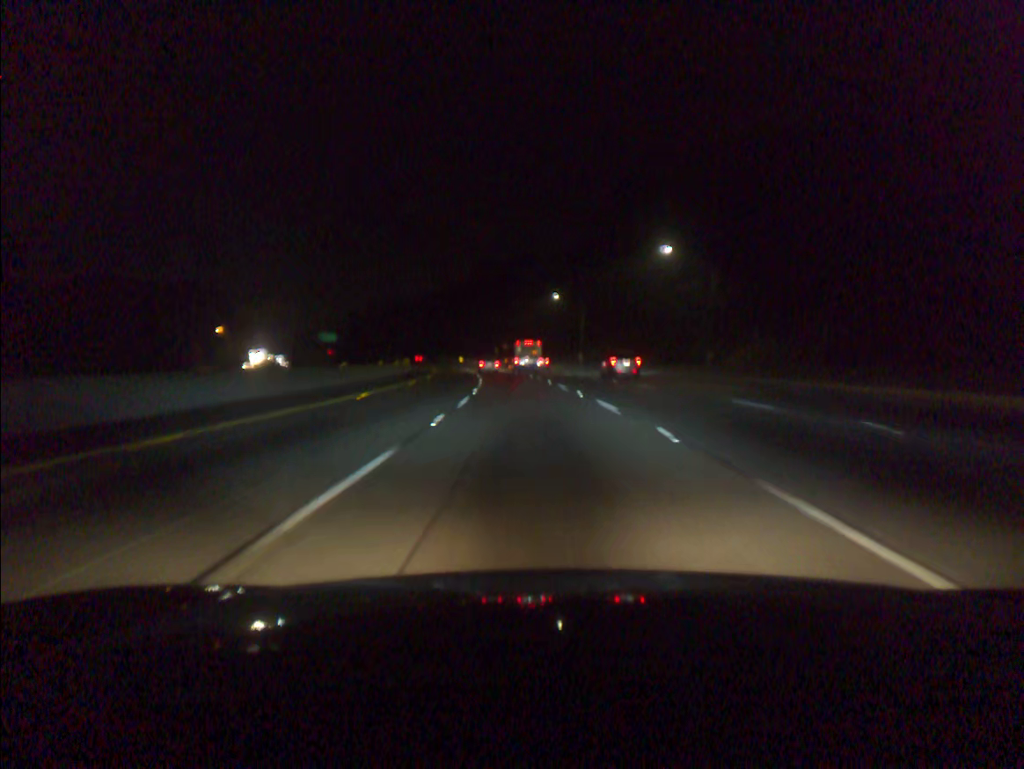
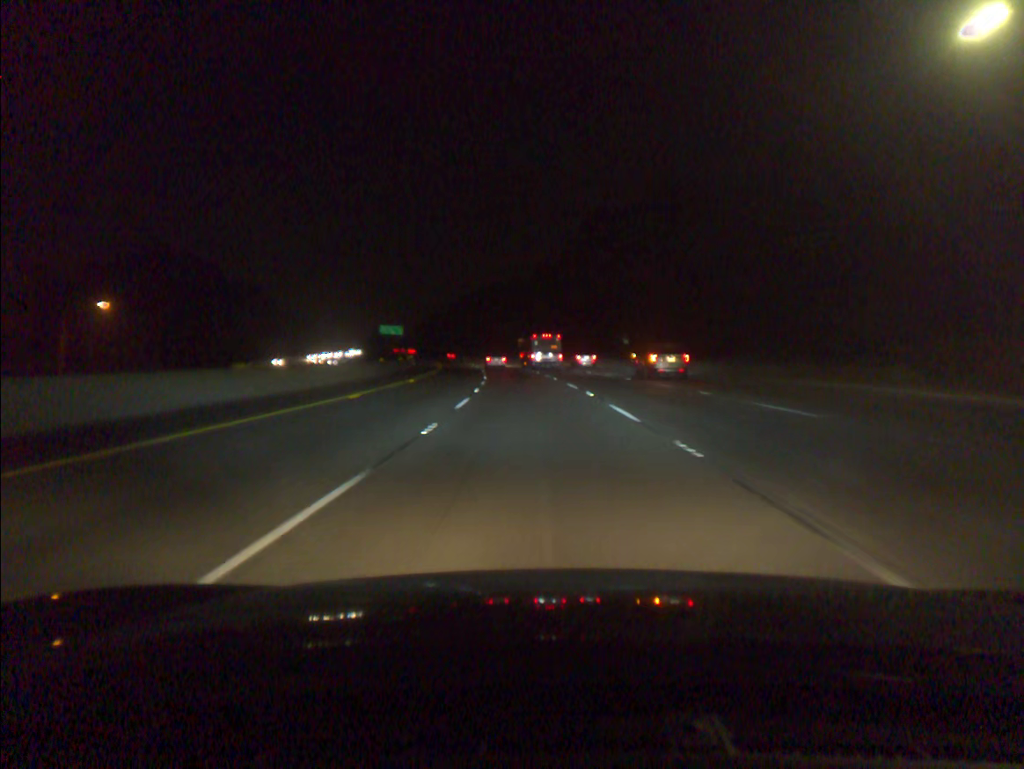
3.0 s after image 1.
(-6.3, +89.1) m; -8°
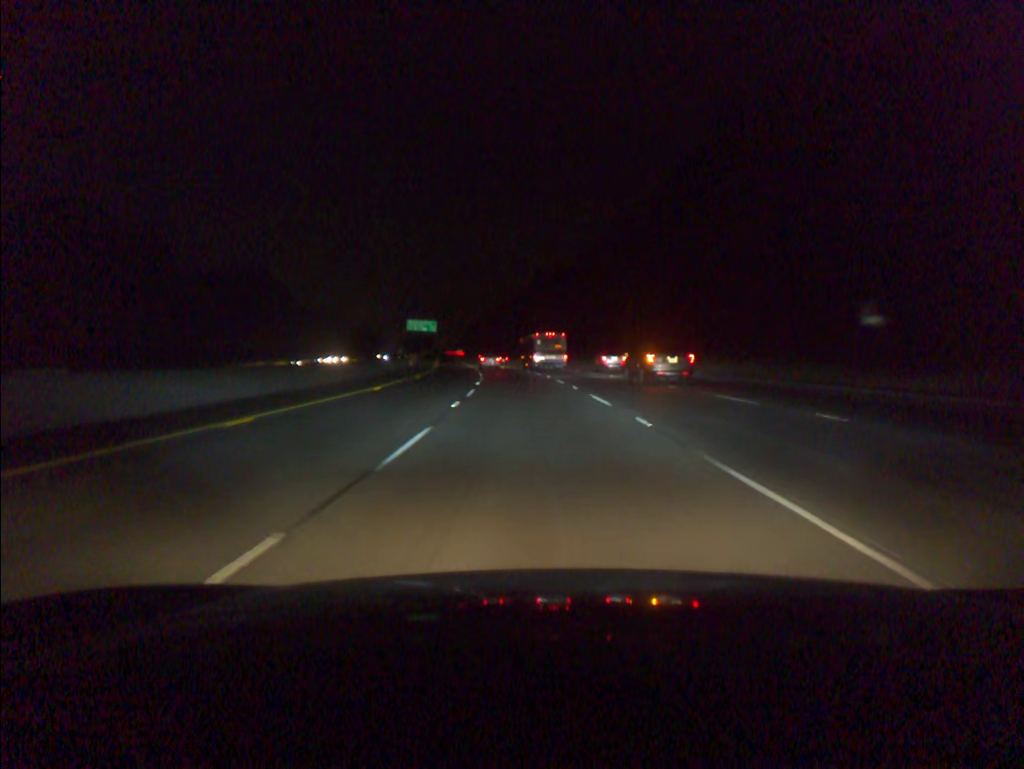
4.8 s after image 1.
(-2.1, +53.7) m; -5°
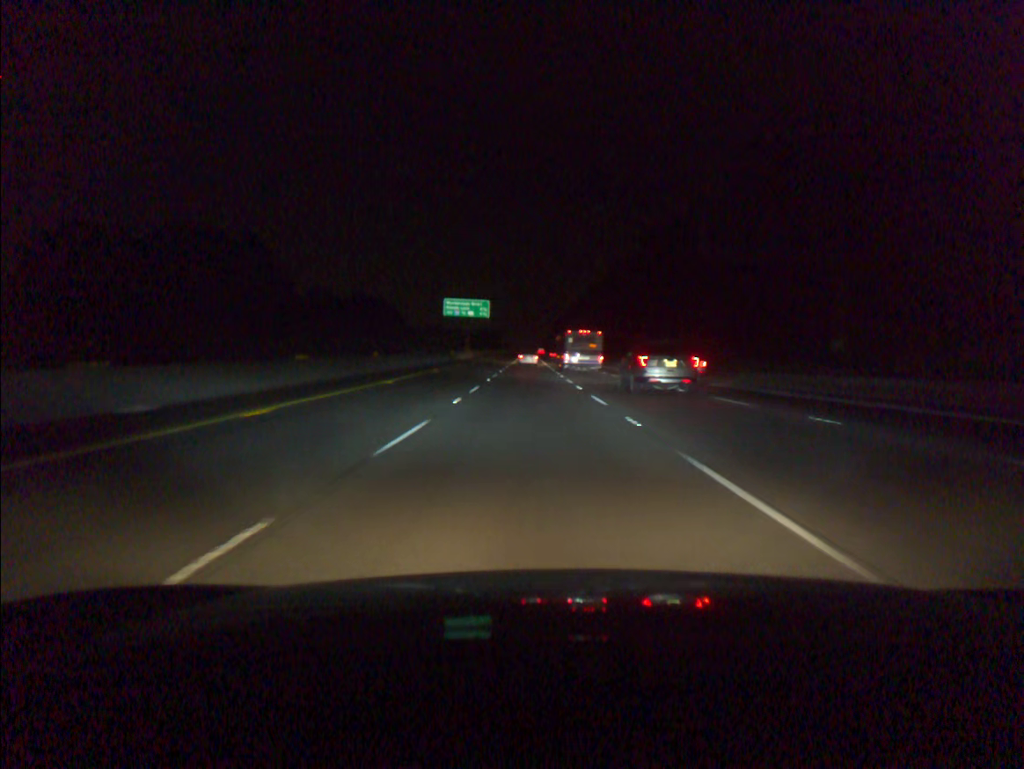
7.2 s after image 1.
(-4.1, +71.9) m; -6°
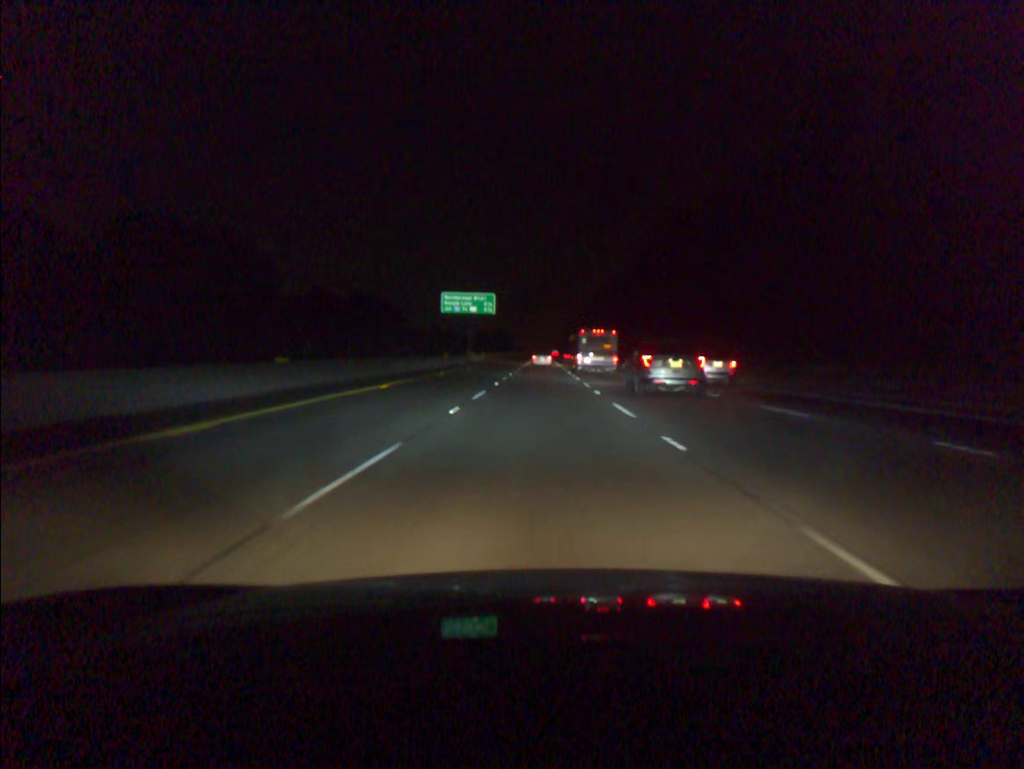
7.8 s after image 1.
(-0.2, +18.1) m; -1°
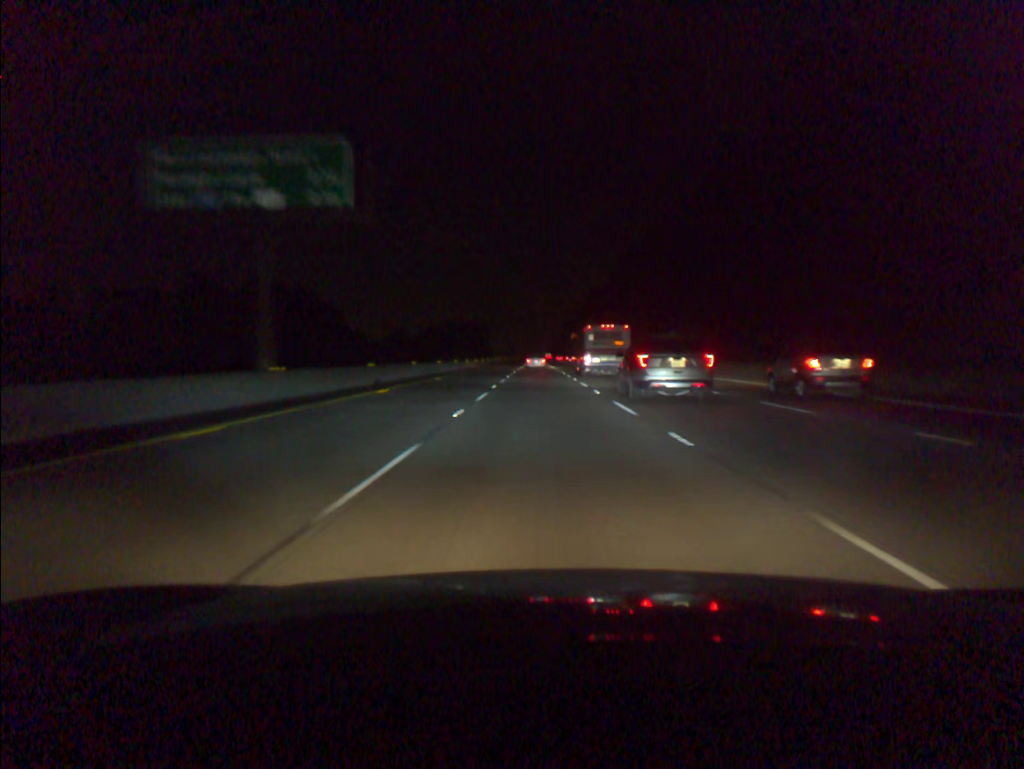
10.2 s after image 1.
(-0.1, +72.9) m; 0°
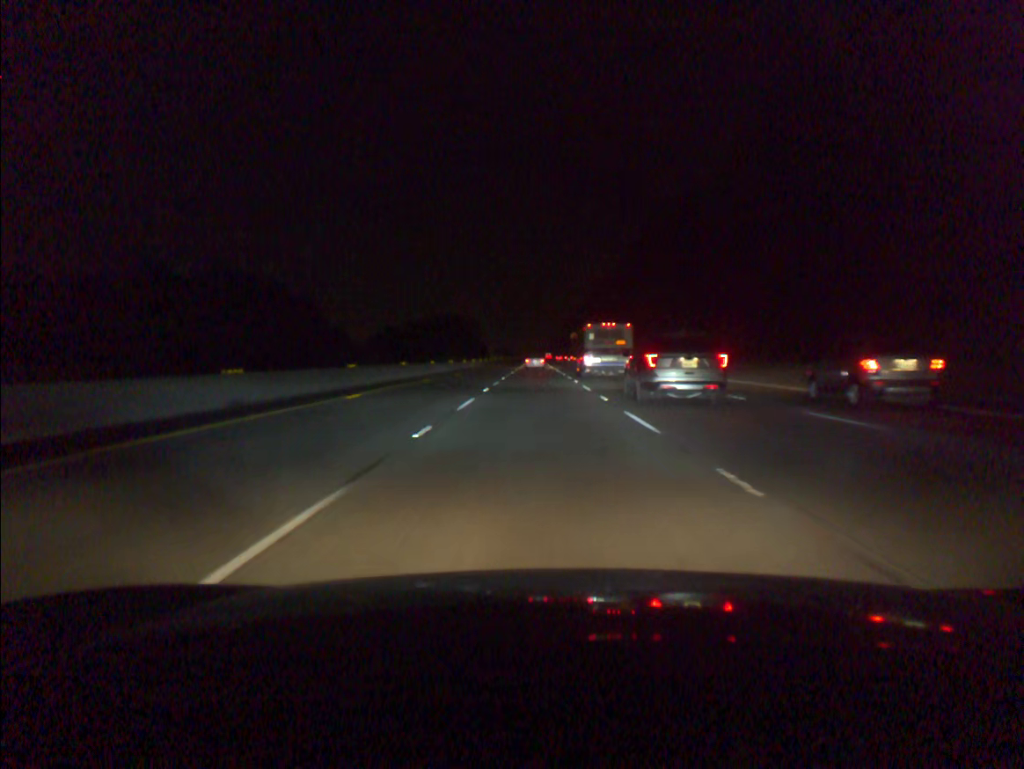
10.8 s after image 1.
(0.0, +18.3) m; 0°
